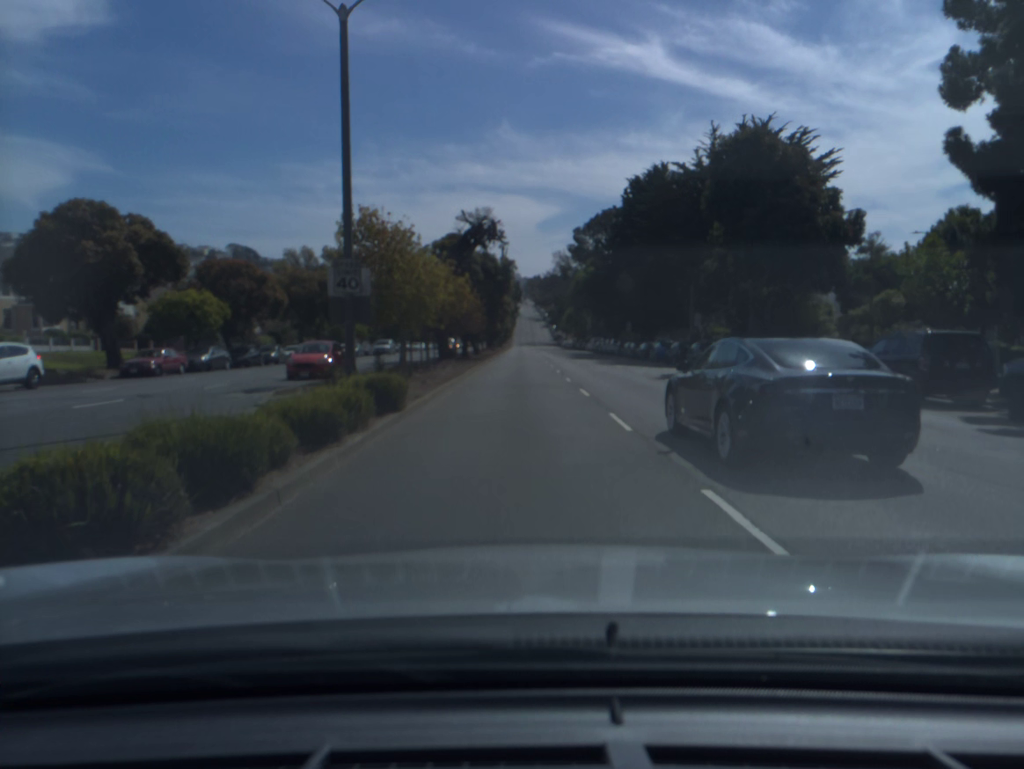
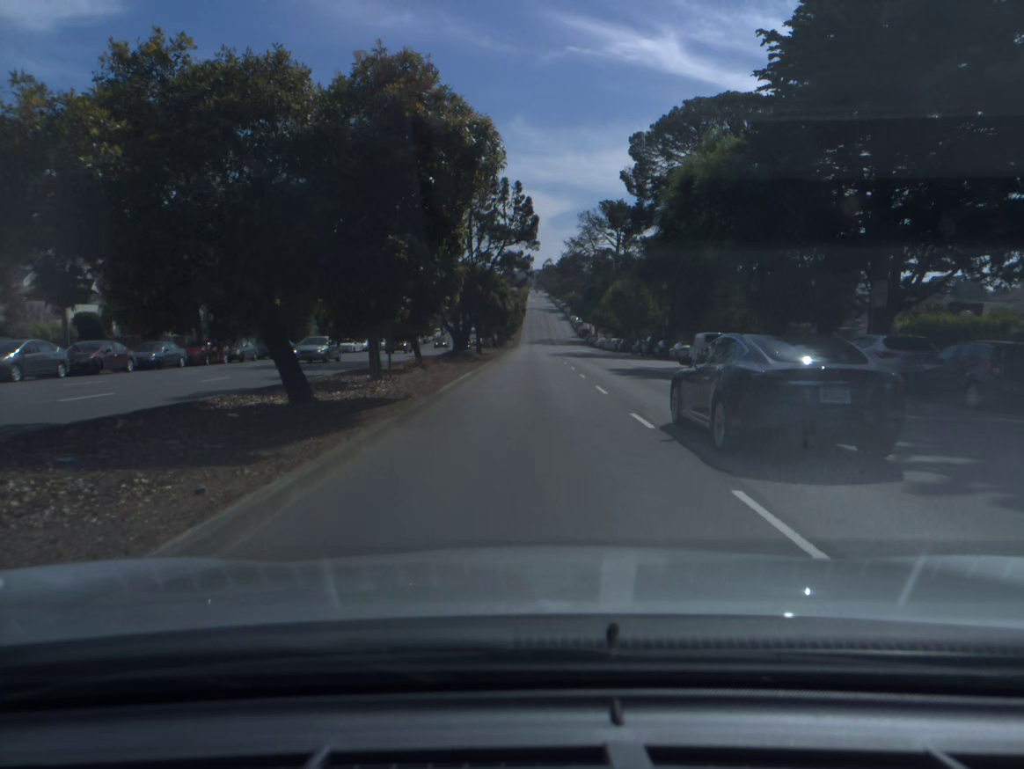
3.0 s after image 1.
(-0.4, +59.1) m; -1°
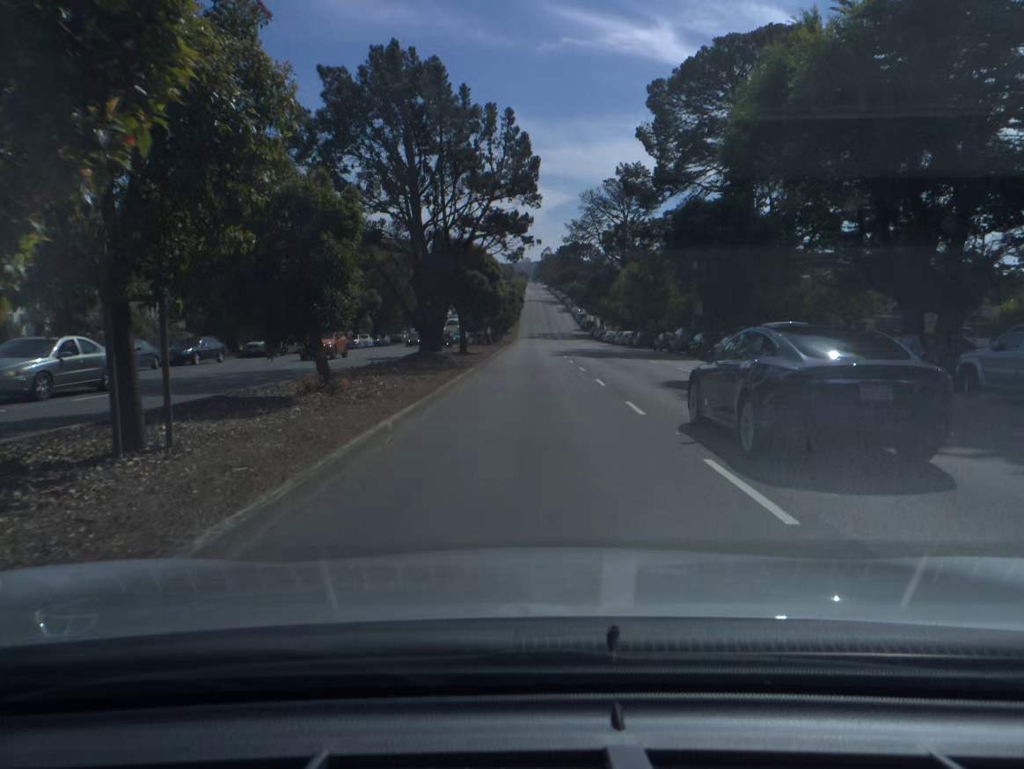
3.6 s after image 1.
(0.0, +13.4) m; 0°
